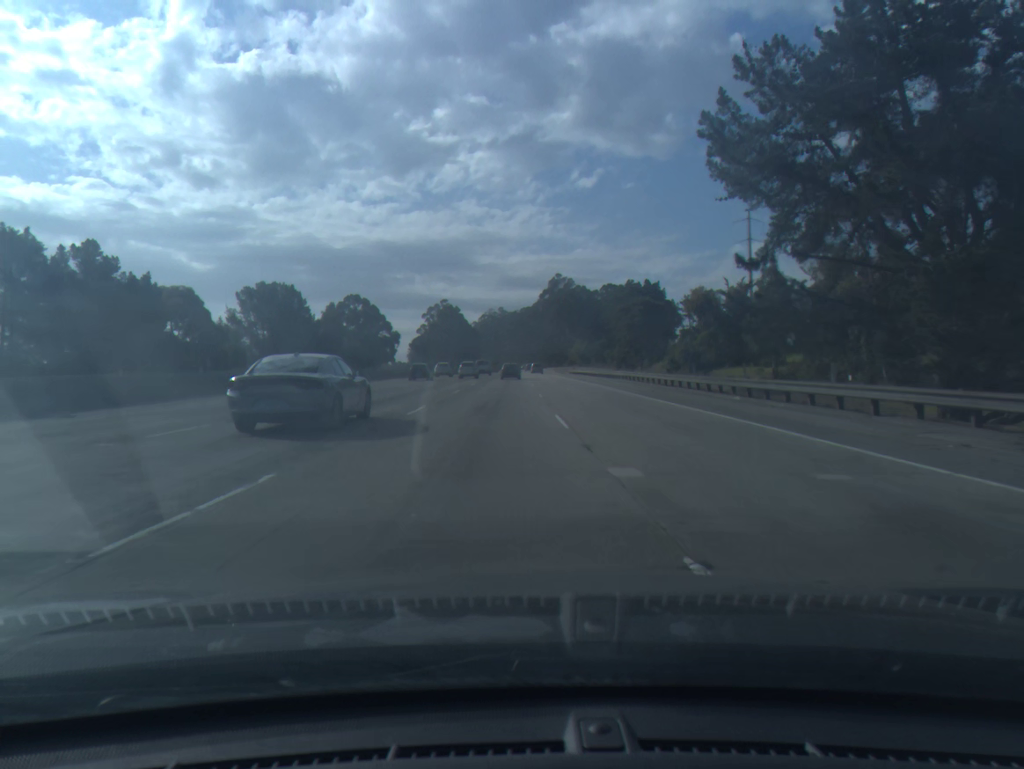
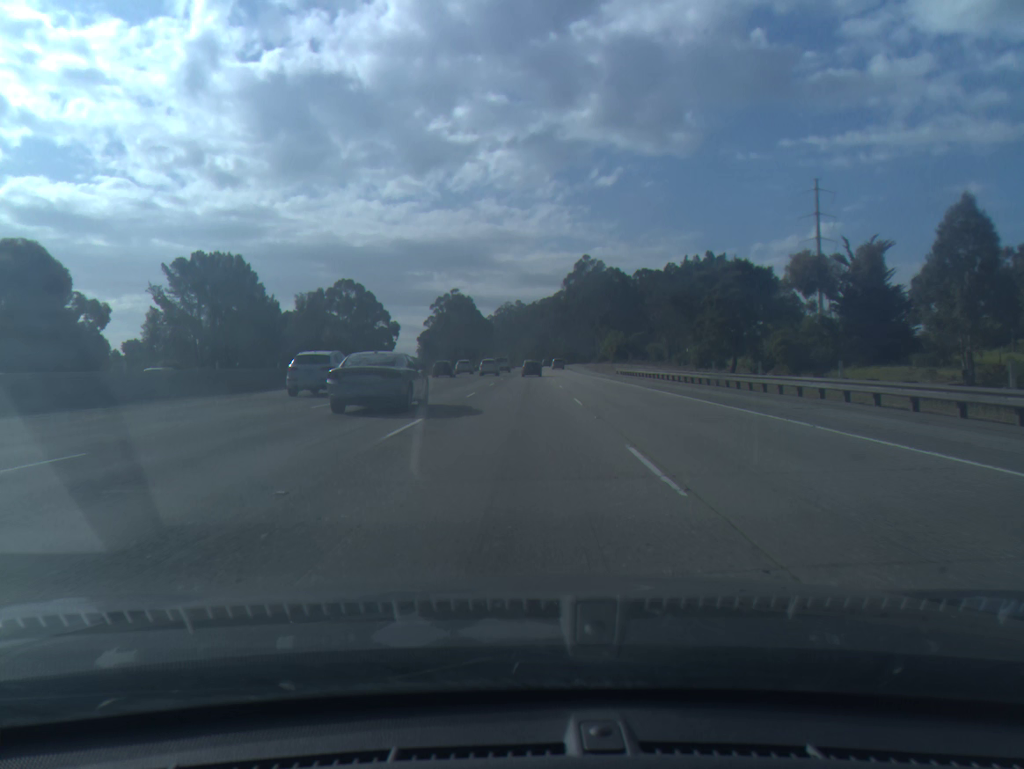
(-0.6, +36.0) m; -1°
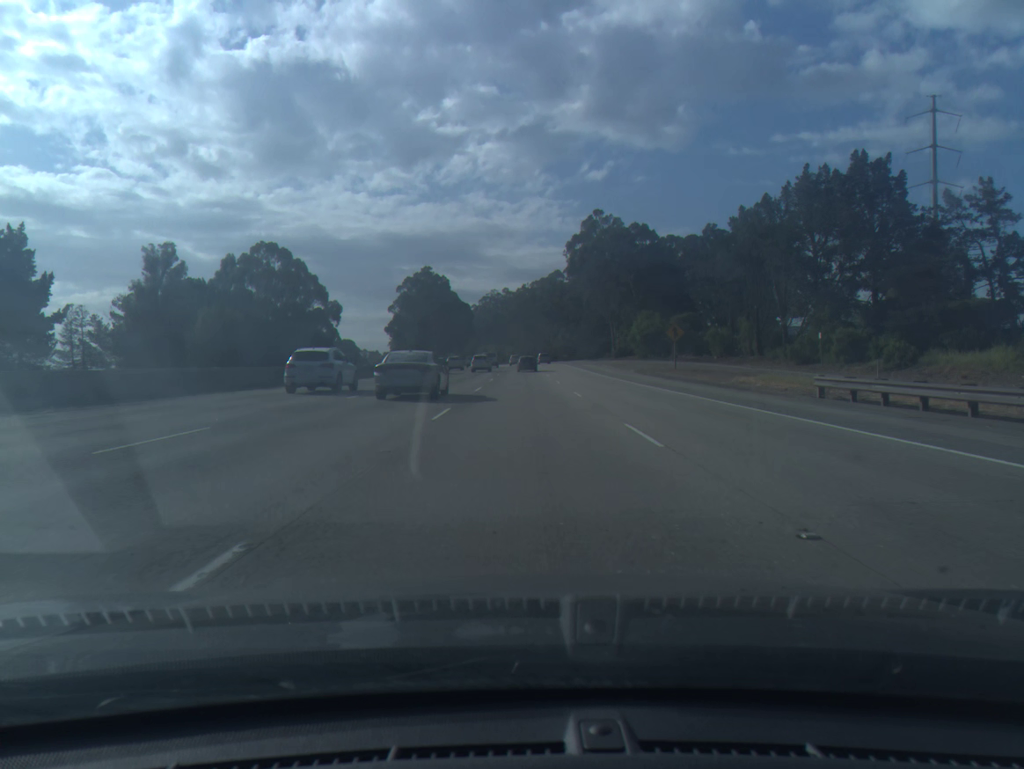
(+0.4, +55.0) m; +1°
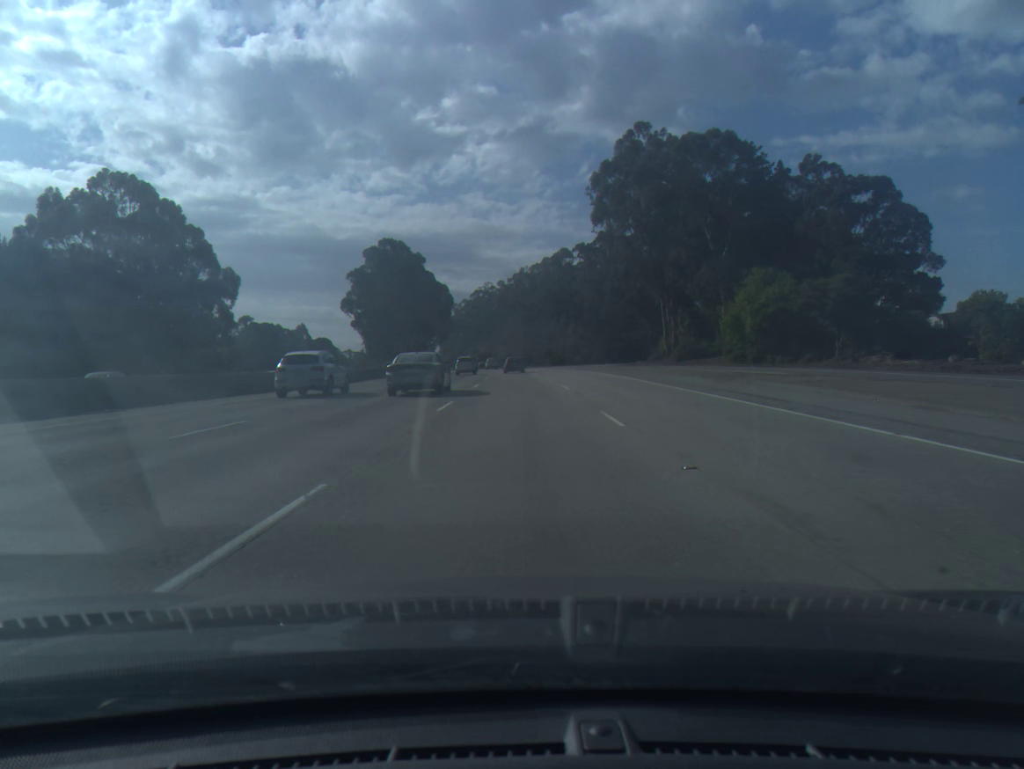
(+0.2, +55.7) m; 0°
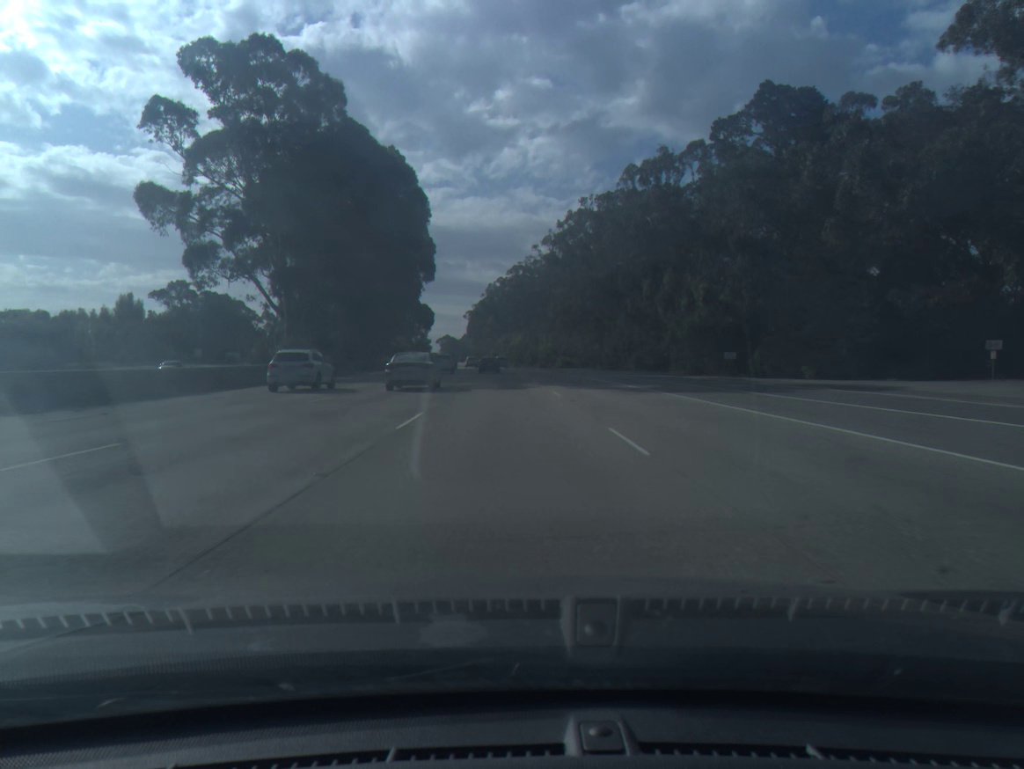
(-1.6, +92.2) m; -3°
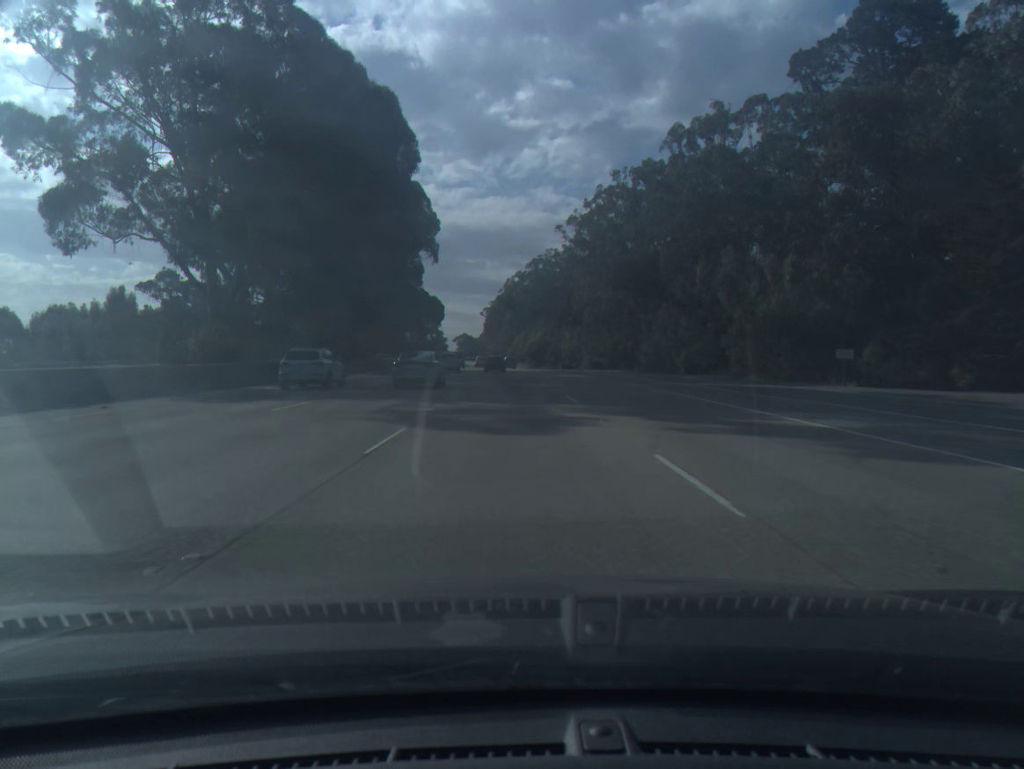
(-0.2, +18.4) m; -1°
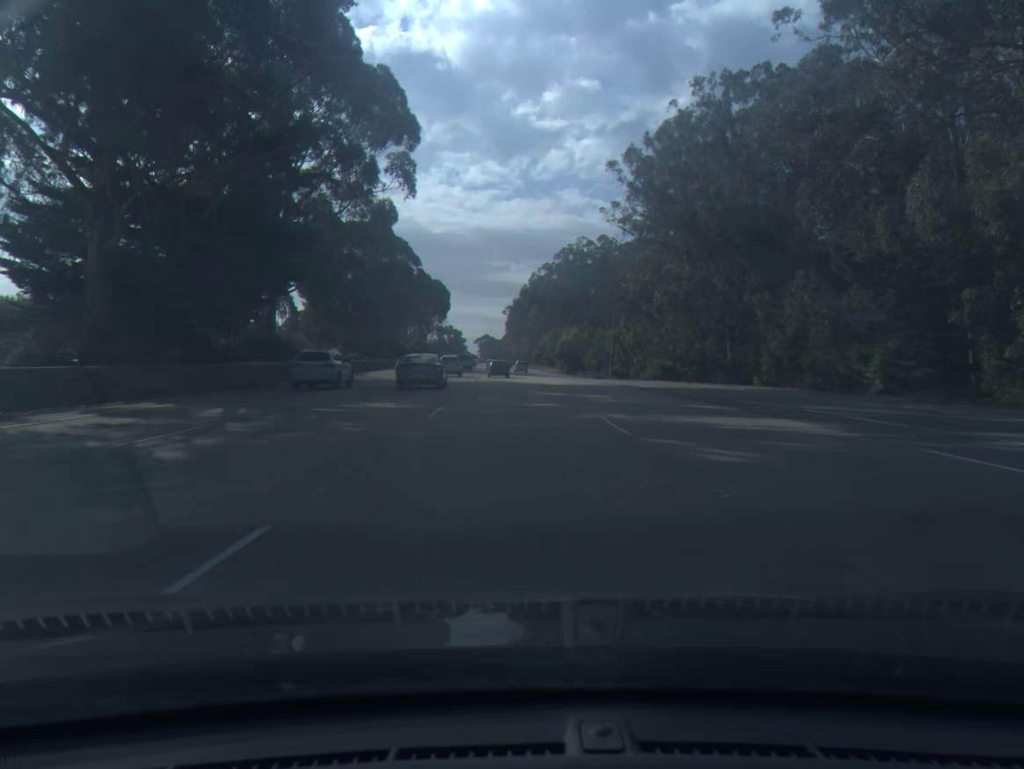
(-0.7, +37.1) m; -2°
